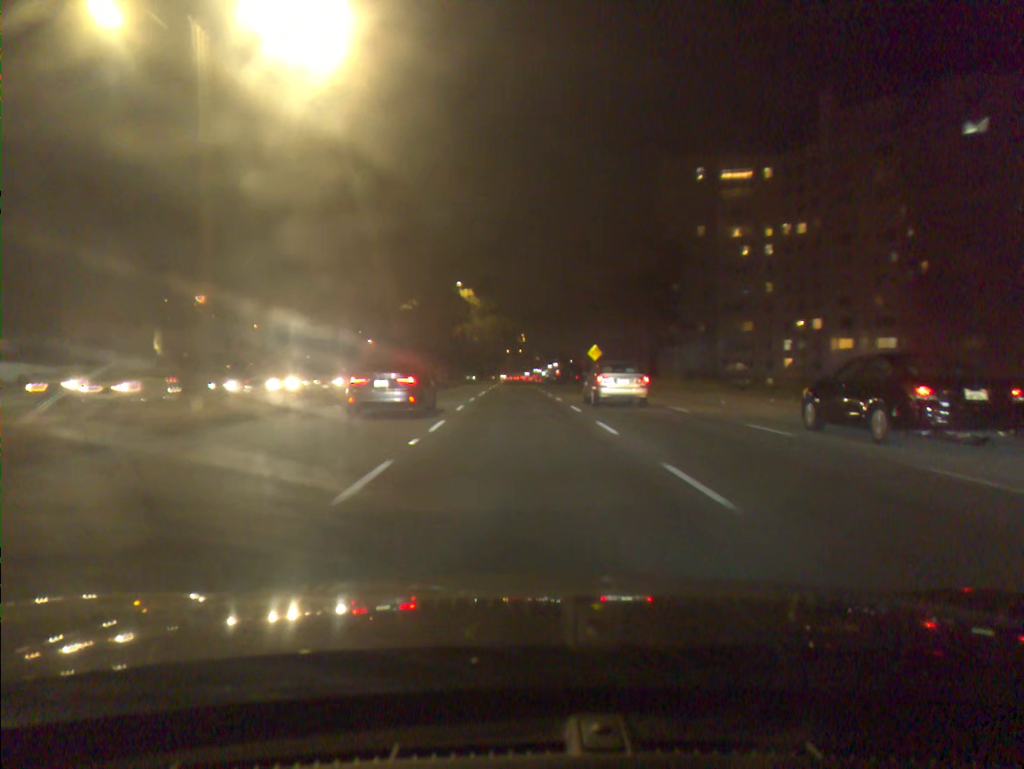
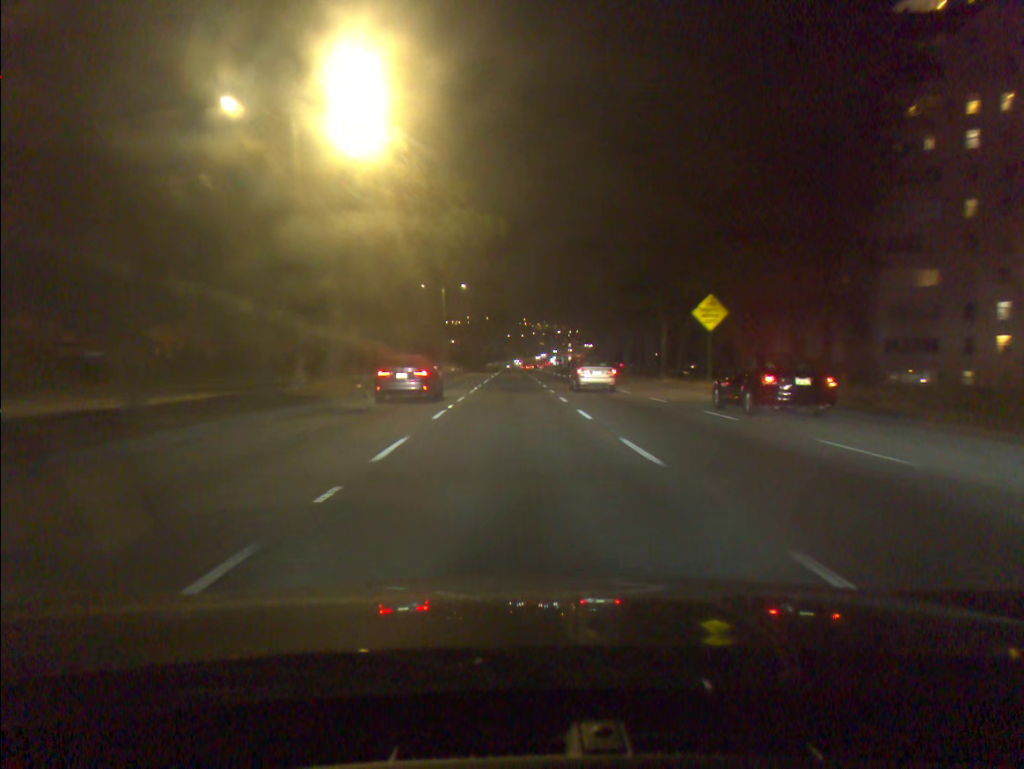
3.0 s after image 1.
(-0.4, +49.3) m; 0°
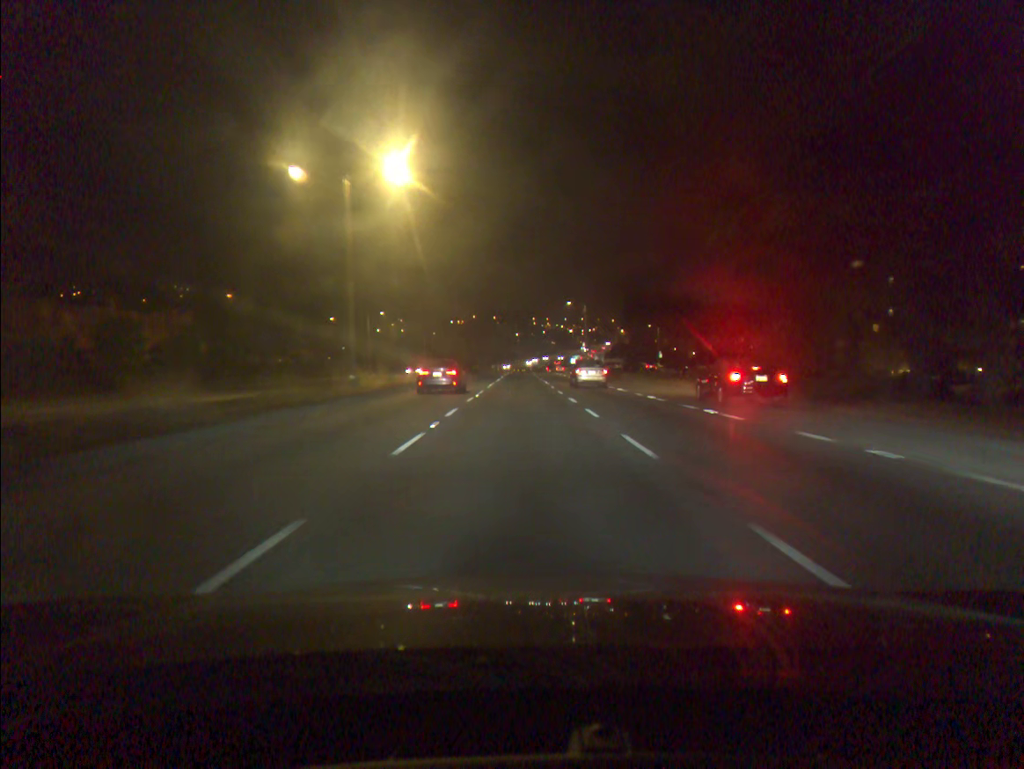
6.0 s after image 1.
(-0.4, +50.9) m; -1°
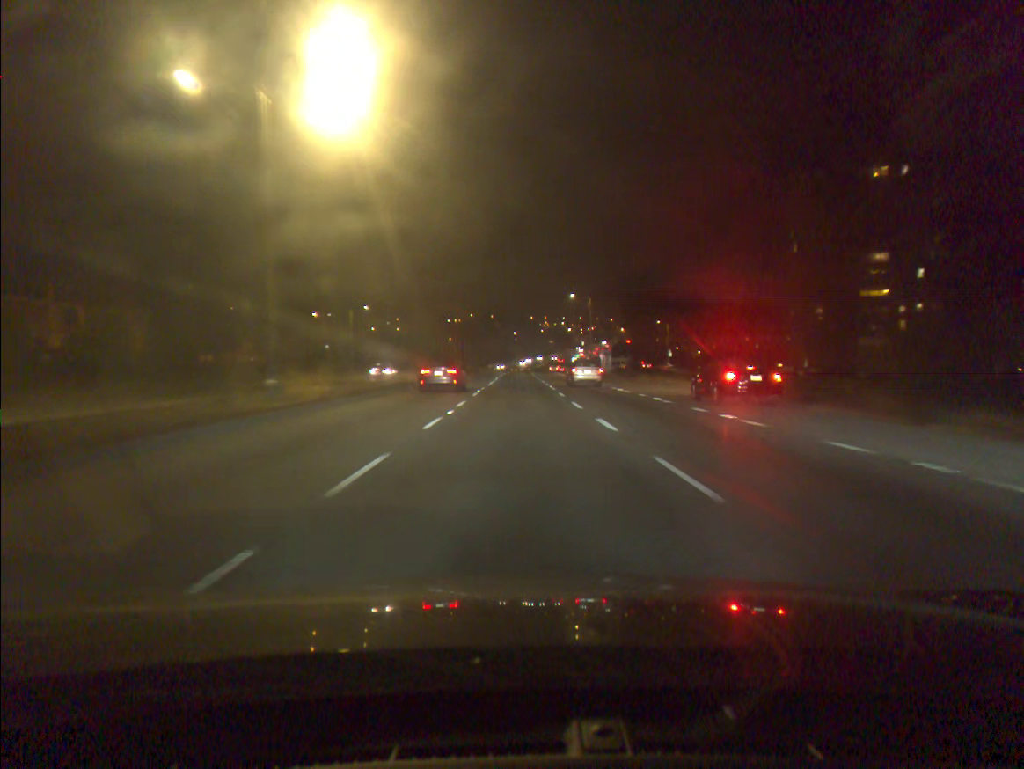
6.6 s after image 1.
(0.0, +10.7) m; 0°
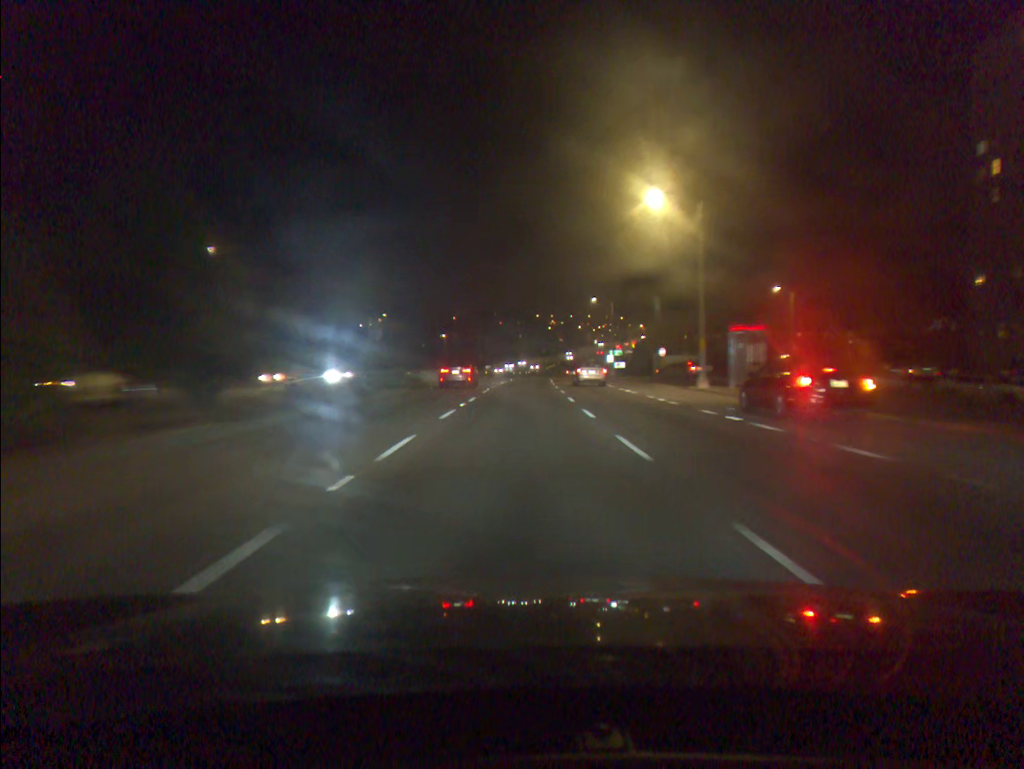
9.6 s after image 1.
(-0.1, +55.9) m; -1°
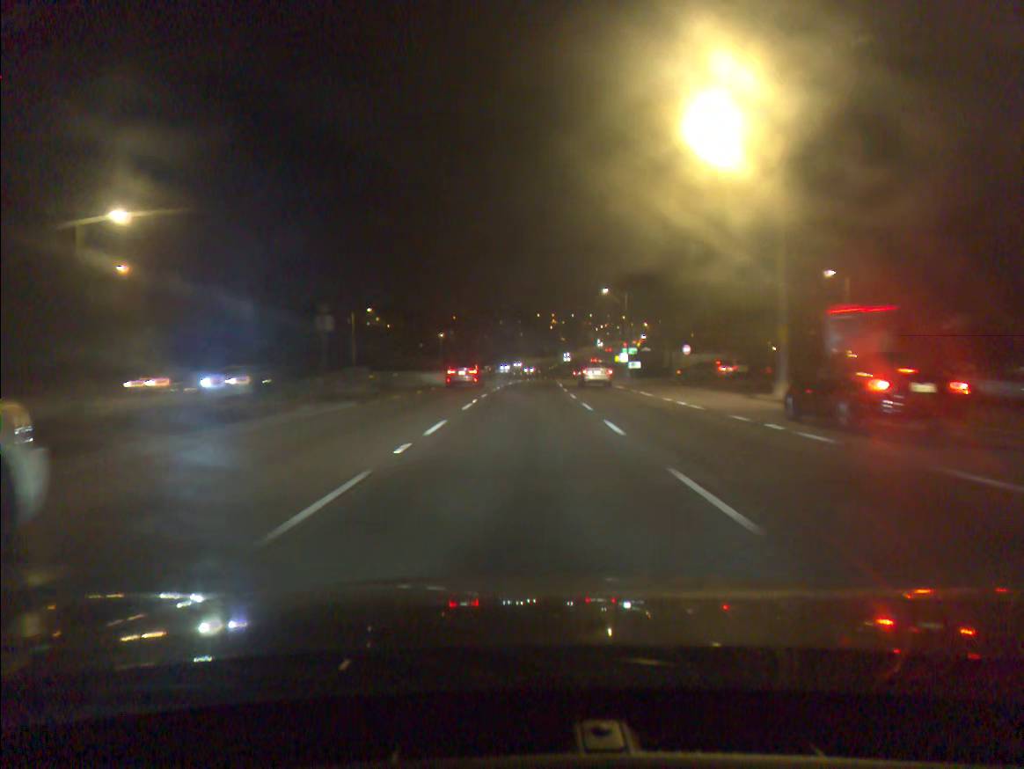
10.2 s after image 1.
(0.0, +11.7) m; 0°
